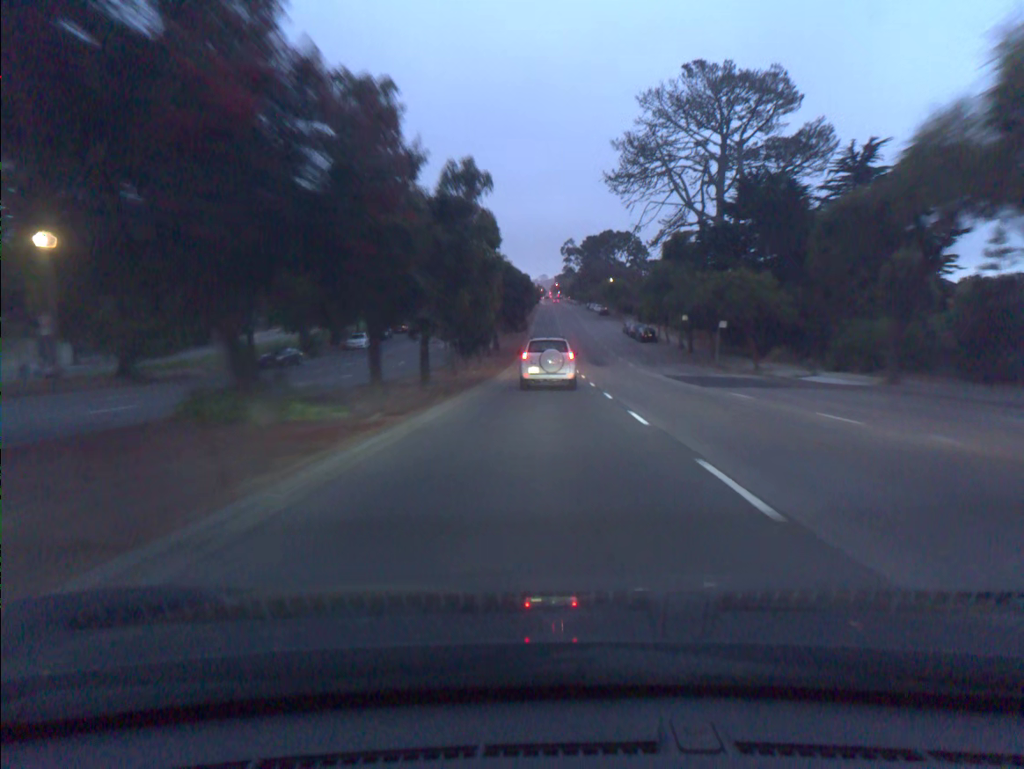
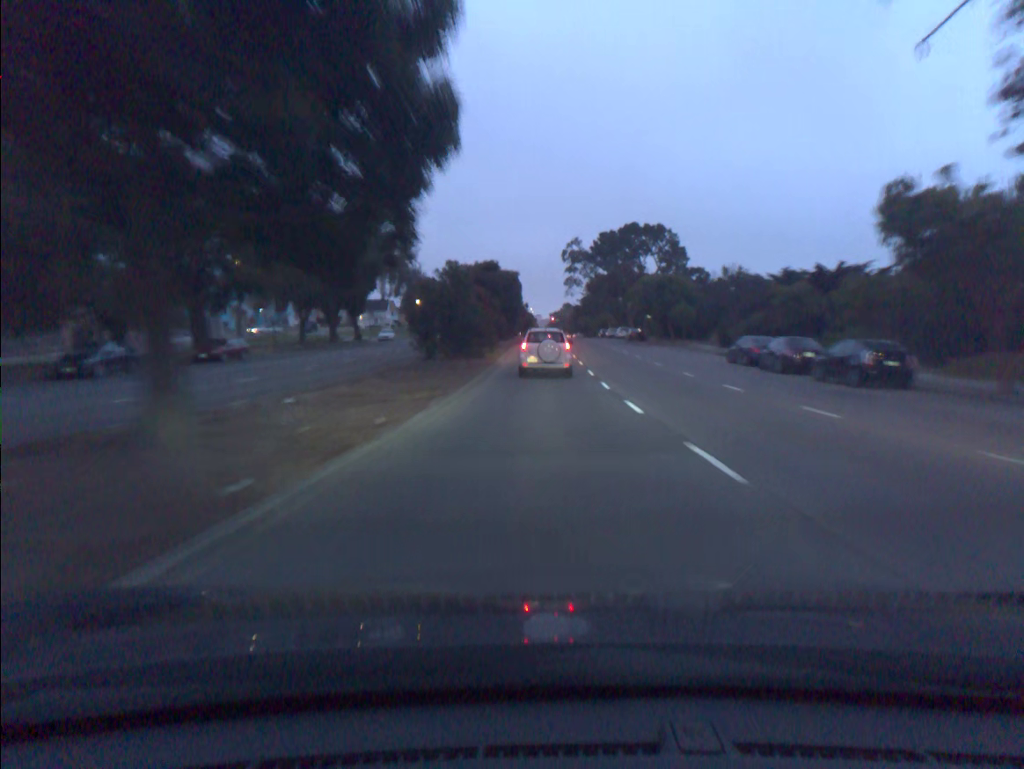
(+0.3, +56.6) m; 0°
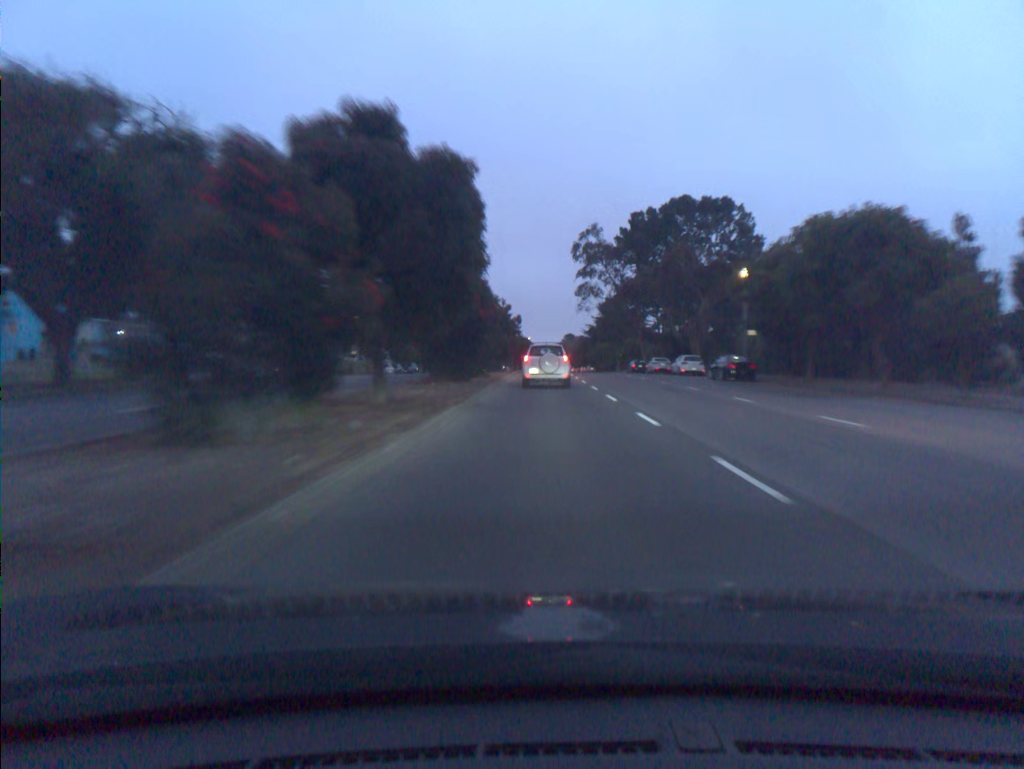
(0.0, +43.7) m; 0°
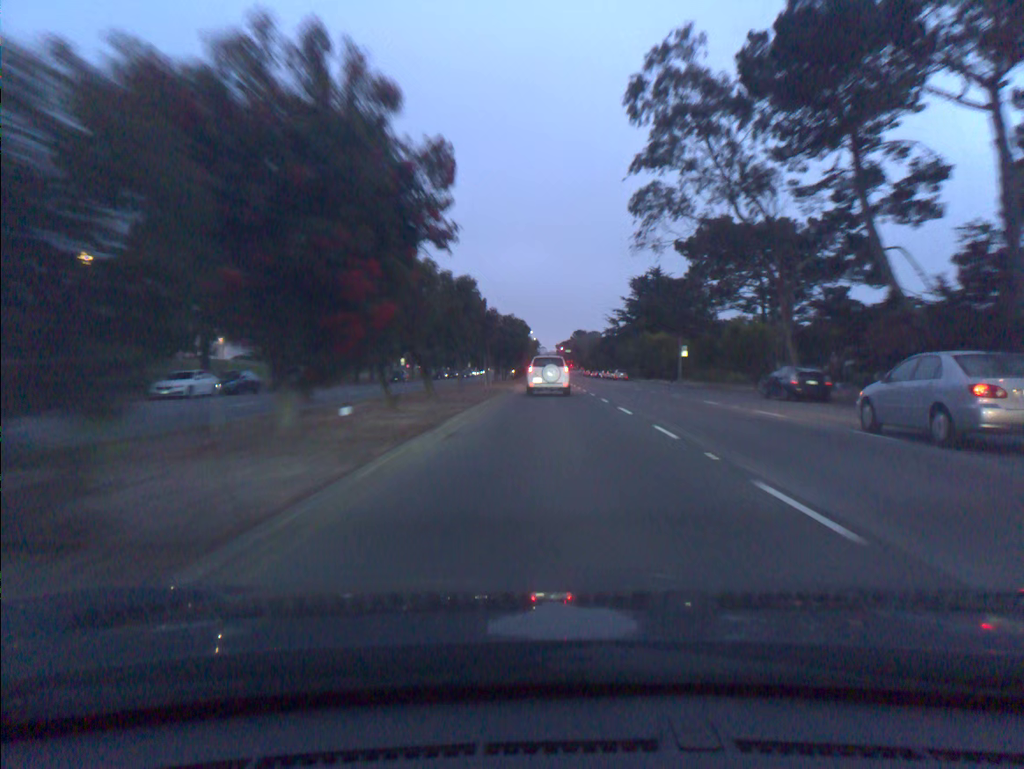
(0.0, +52.1) m; 0°
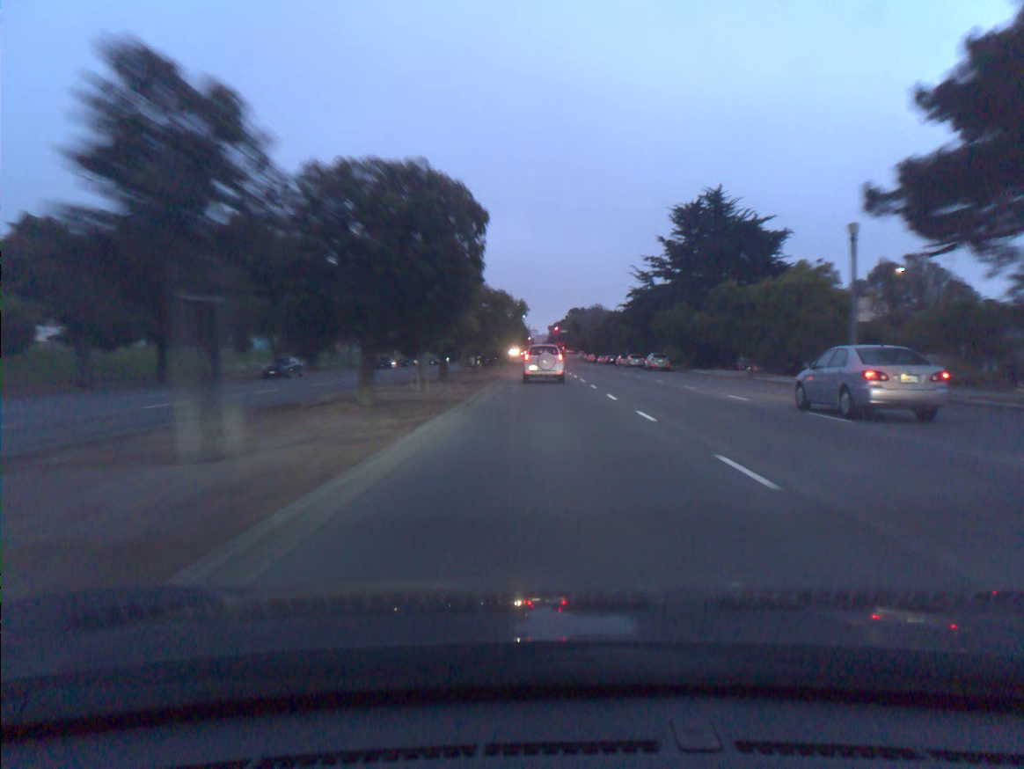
(+0.1, +41.1) m; 0°
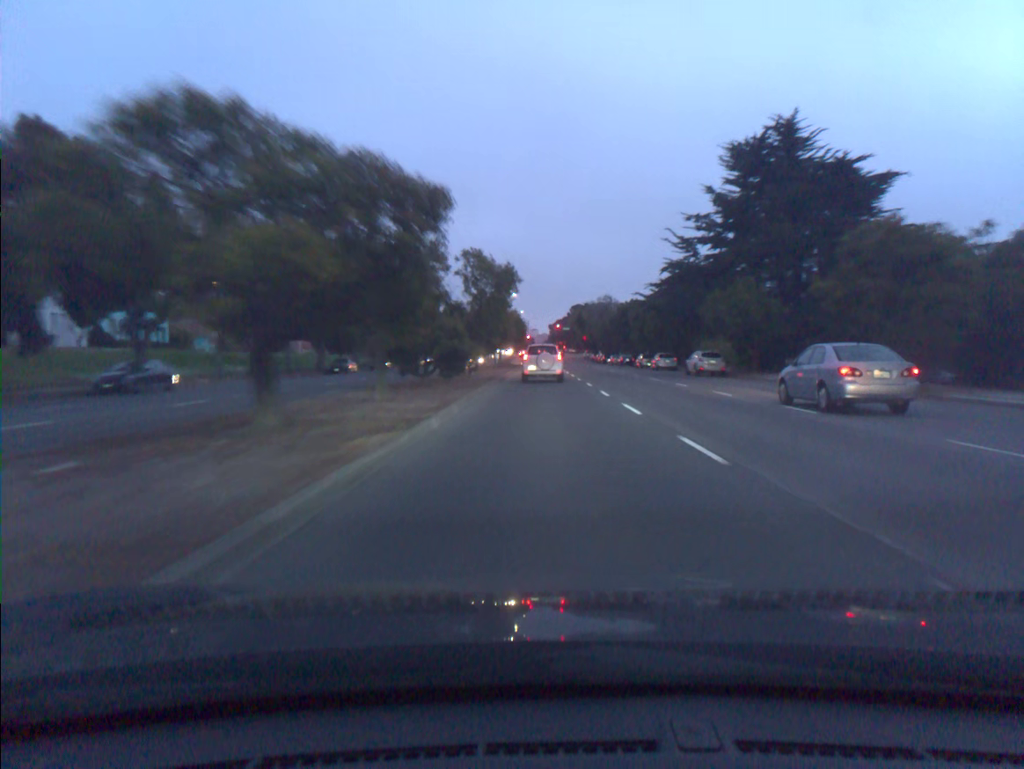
(0.0, +20.5) m; 0°
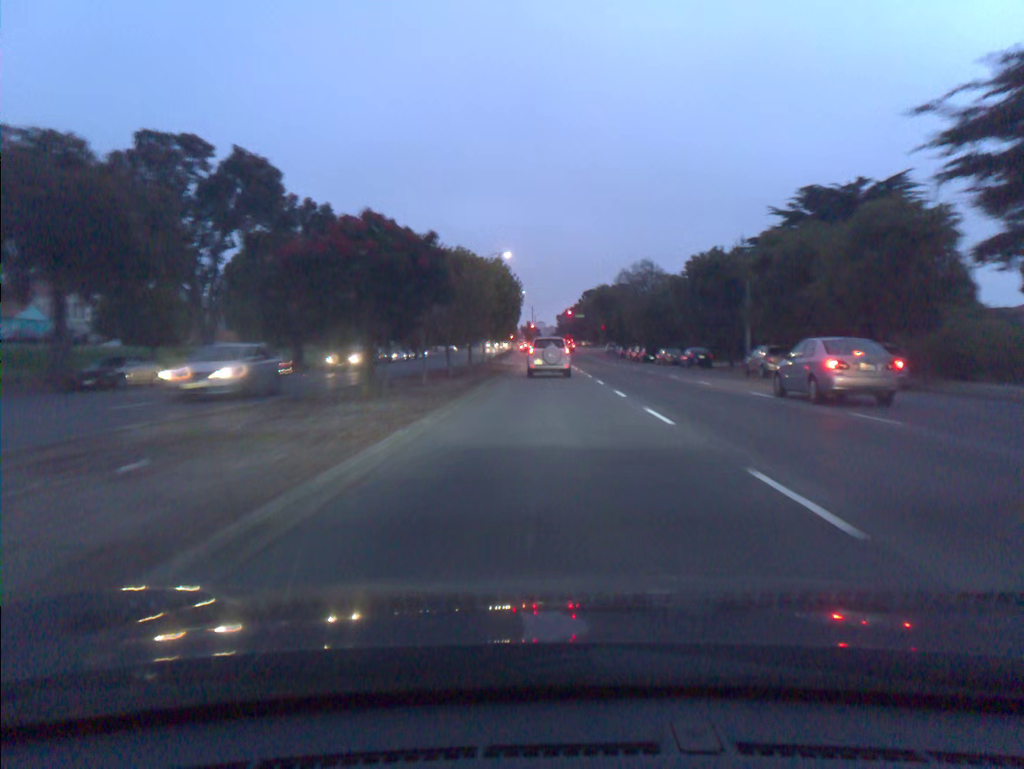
(-0.2, +39.6) m; 0°
